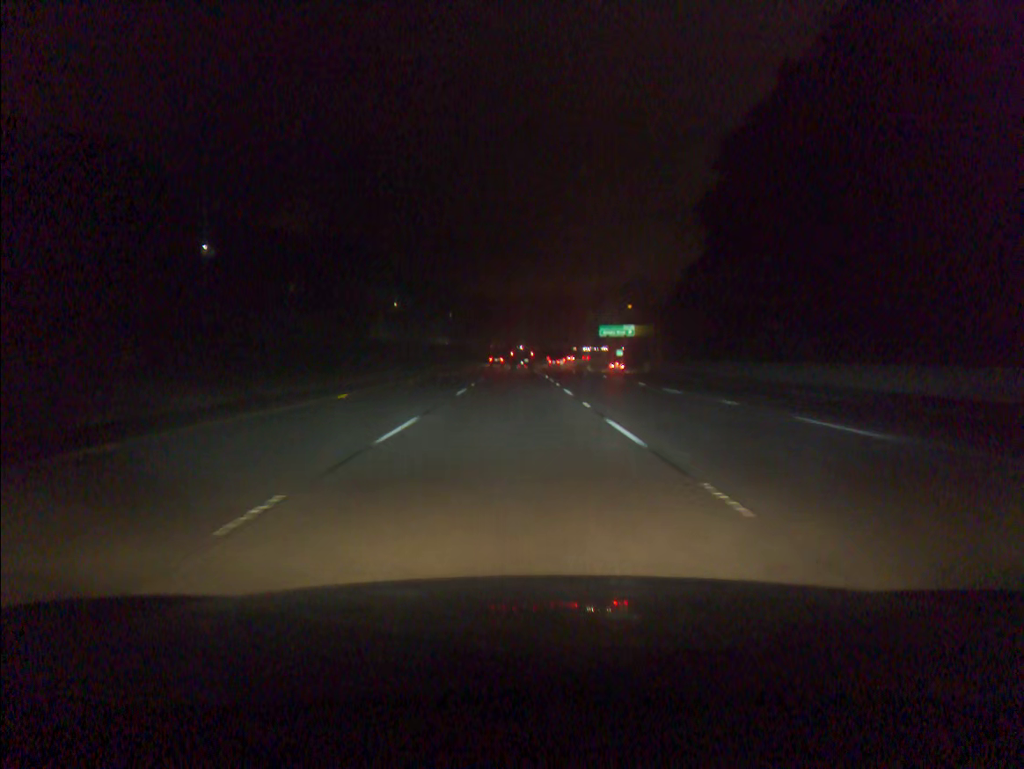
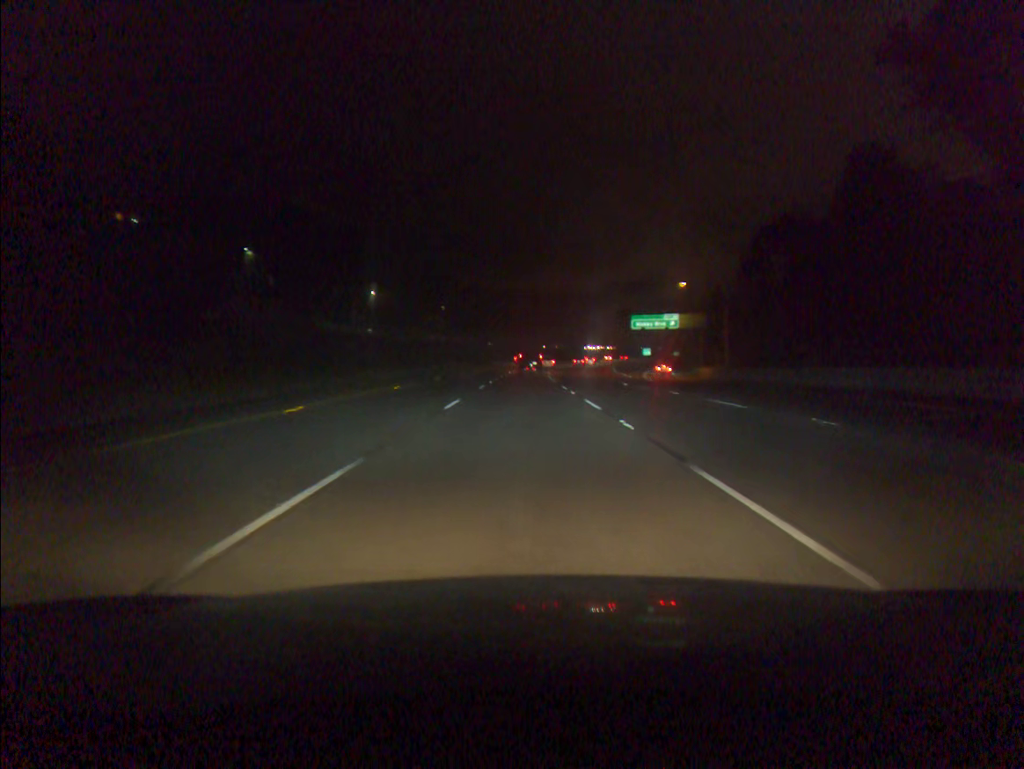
(-0.2, +35.6) m; 0°
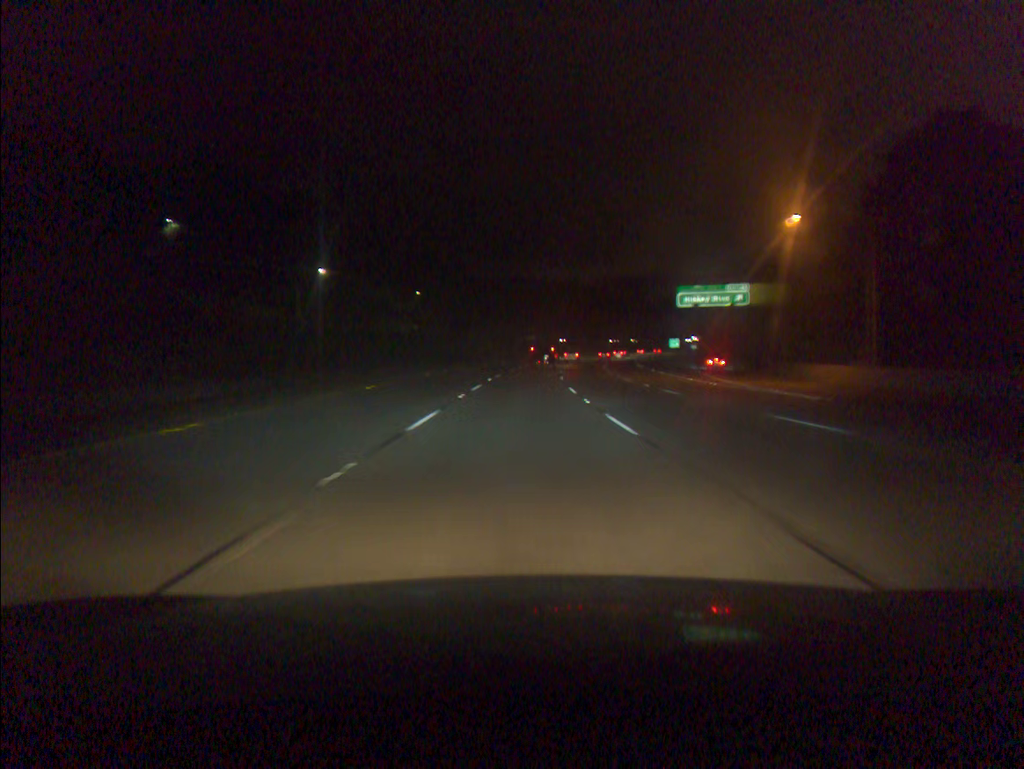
(+0.1, +35.5) m; +1°
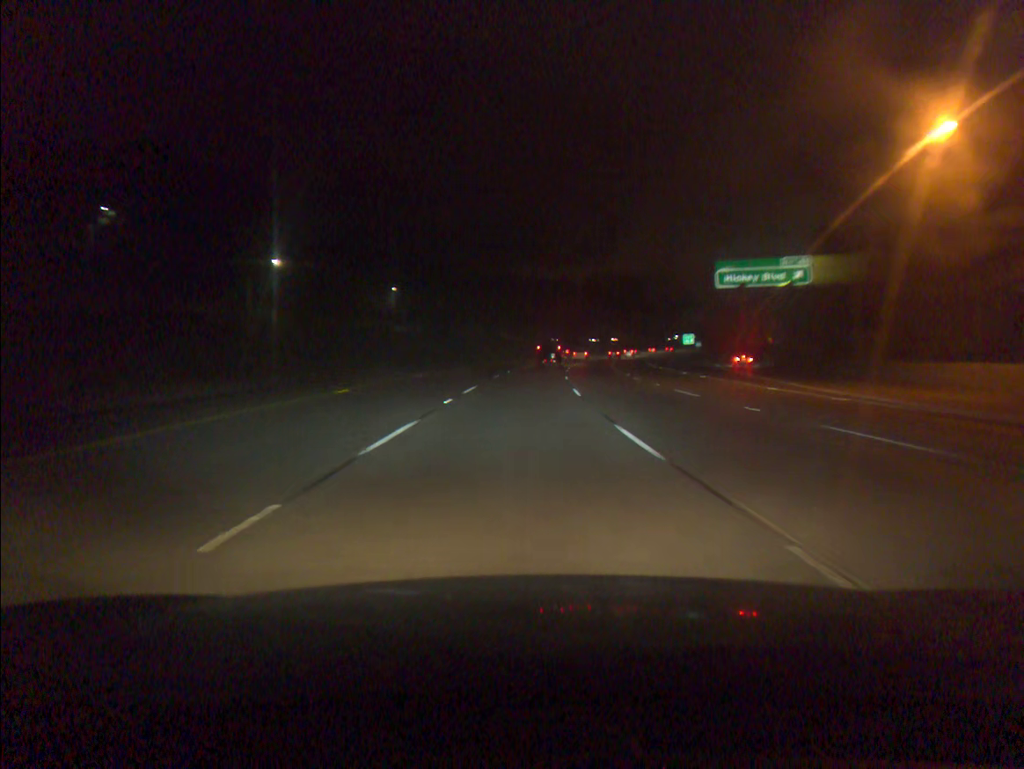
(+0.1, +17.7) m; +1°
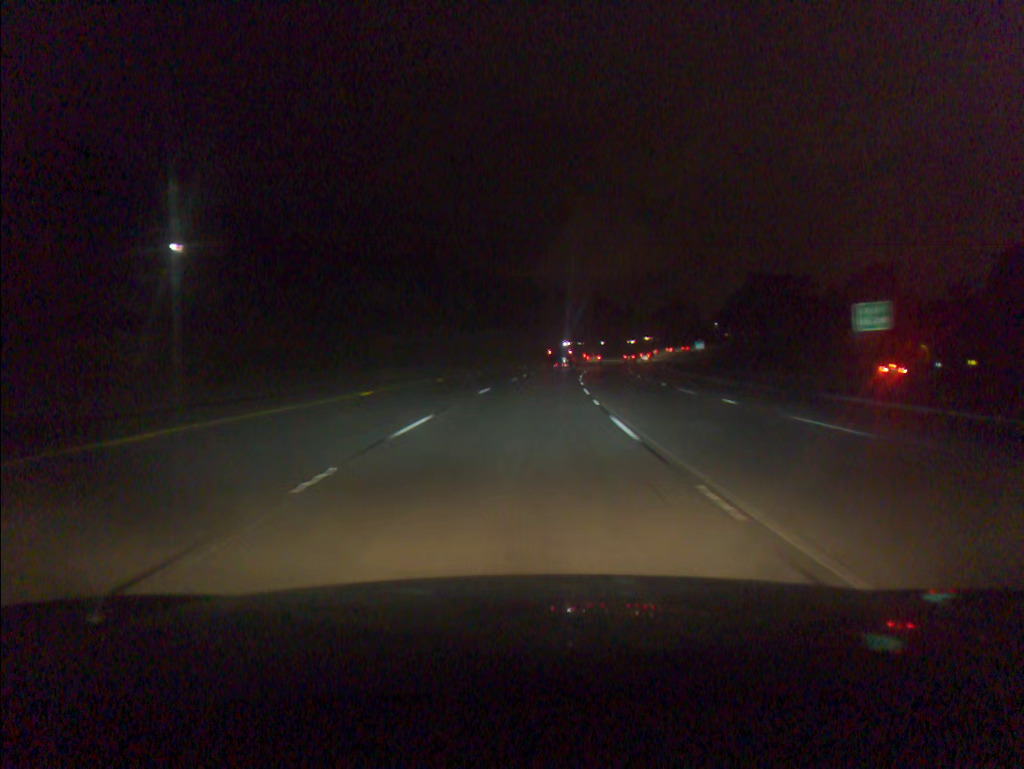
(+3.0, +70.7) m; +5°
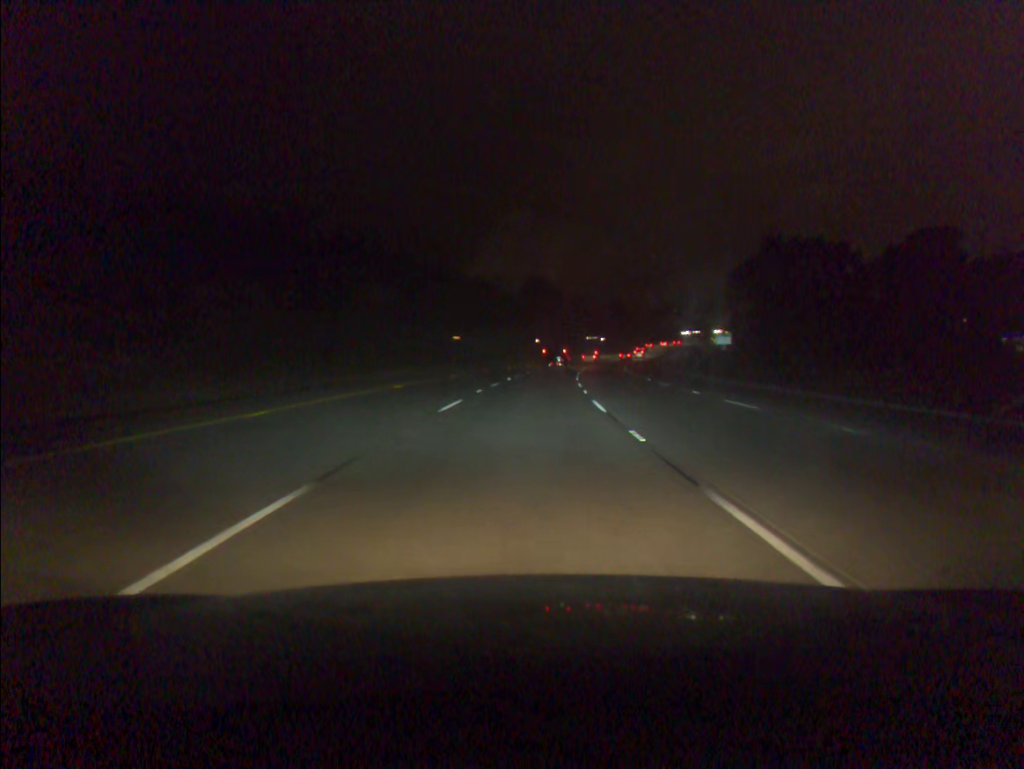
(+2.4, +52.8) m; +5°
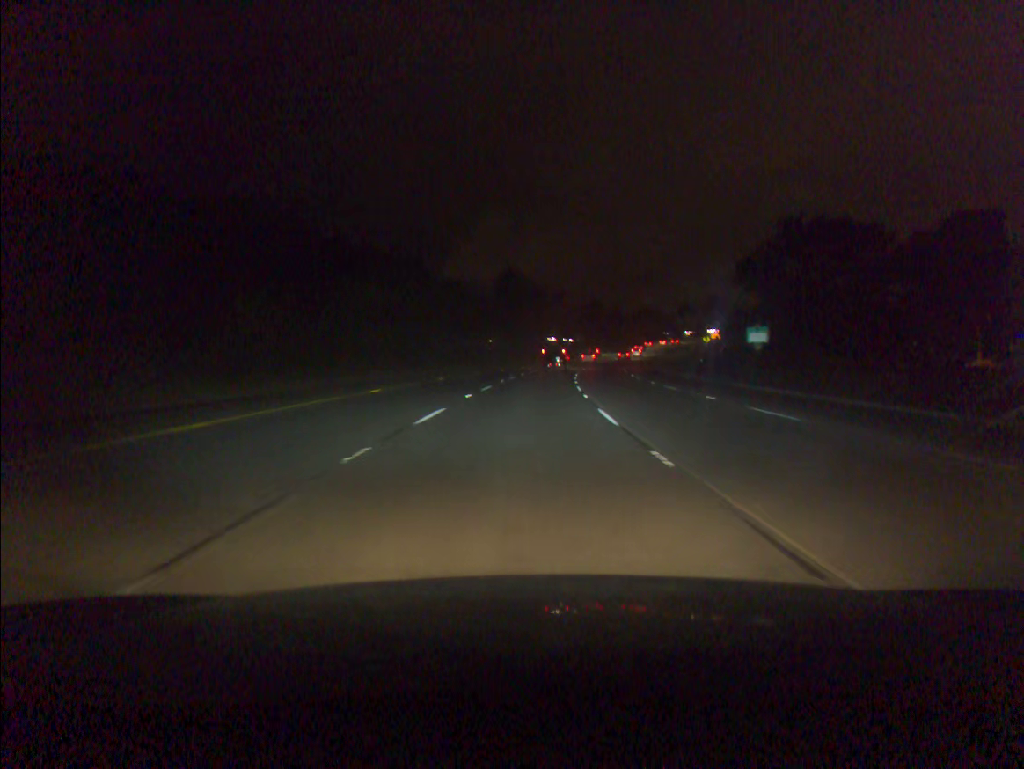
(+0.3, +17.6) m; +2°
